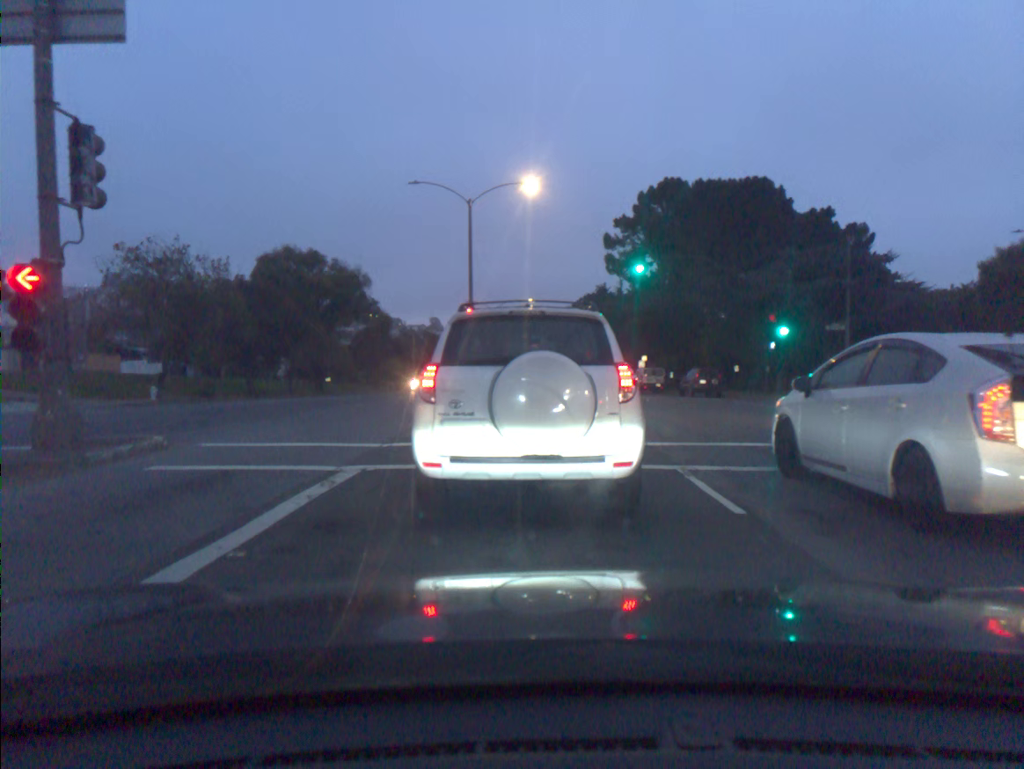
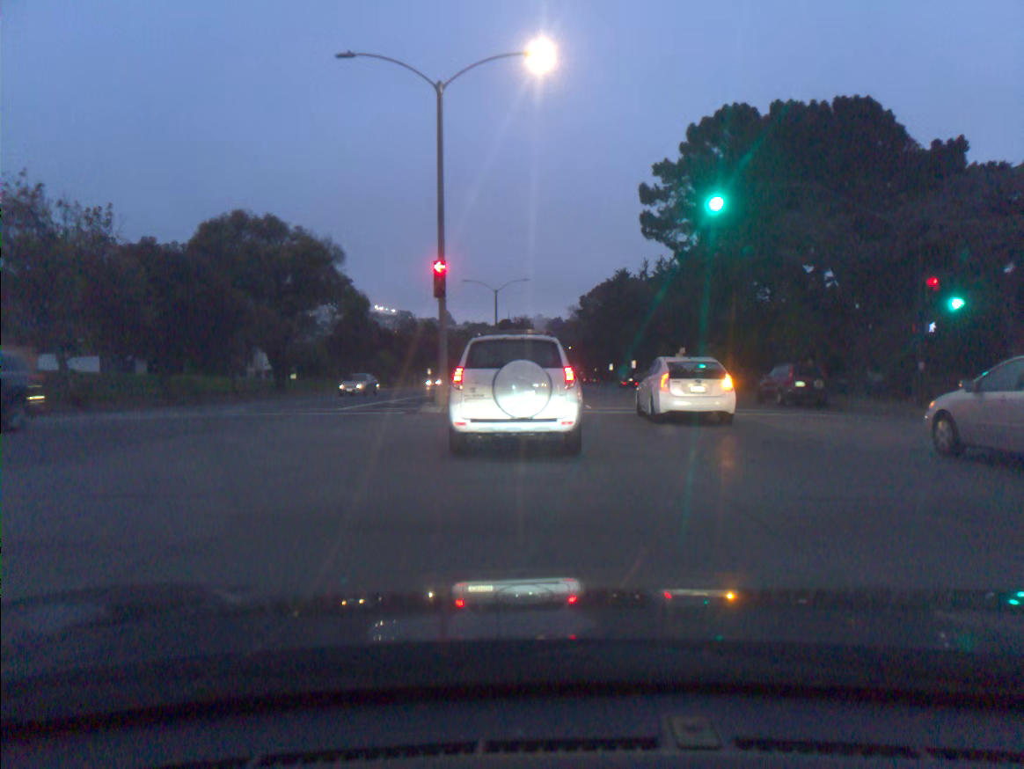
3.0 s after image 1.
(+0.1, +14.6) m; 0°
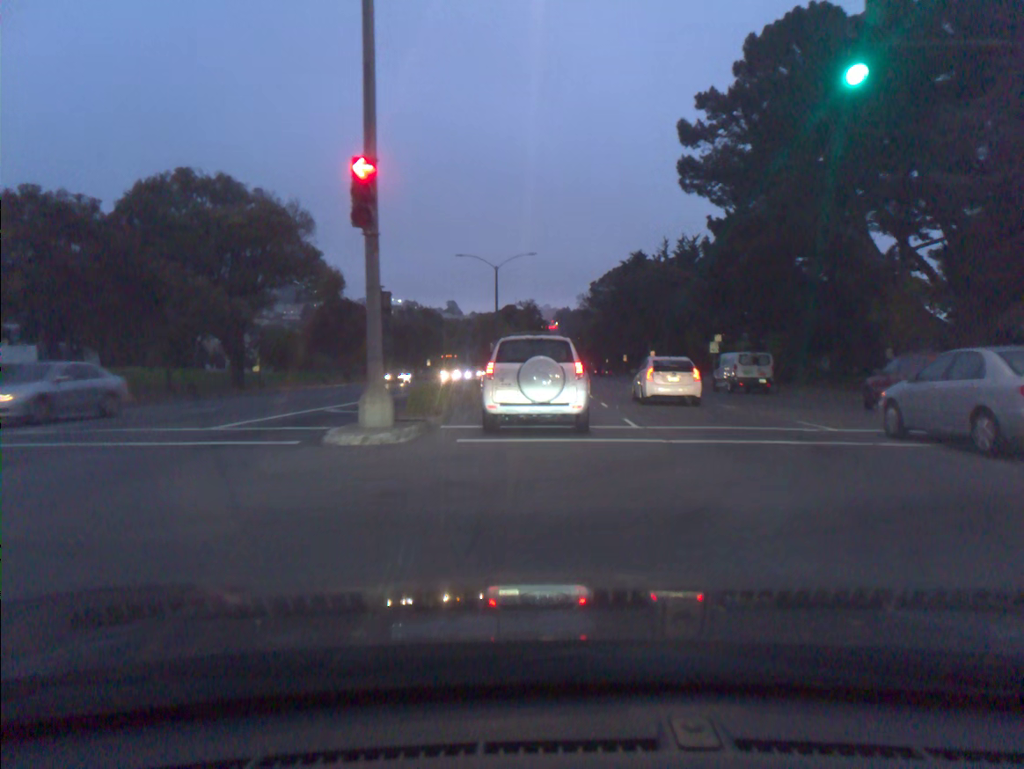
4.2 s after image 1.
(-0.1, +10.1) m; -1°
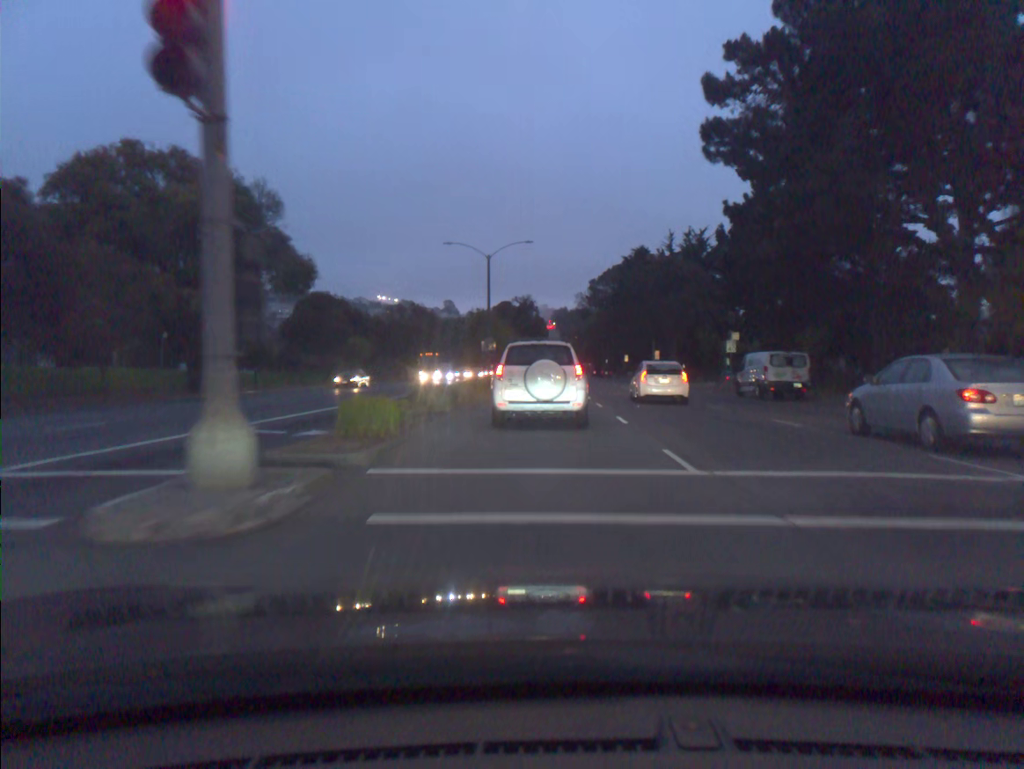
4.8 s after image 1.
(0.0, +5.8) m; 0°
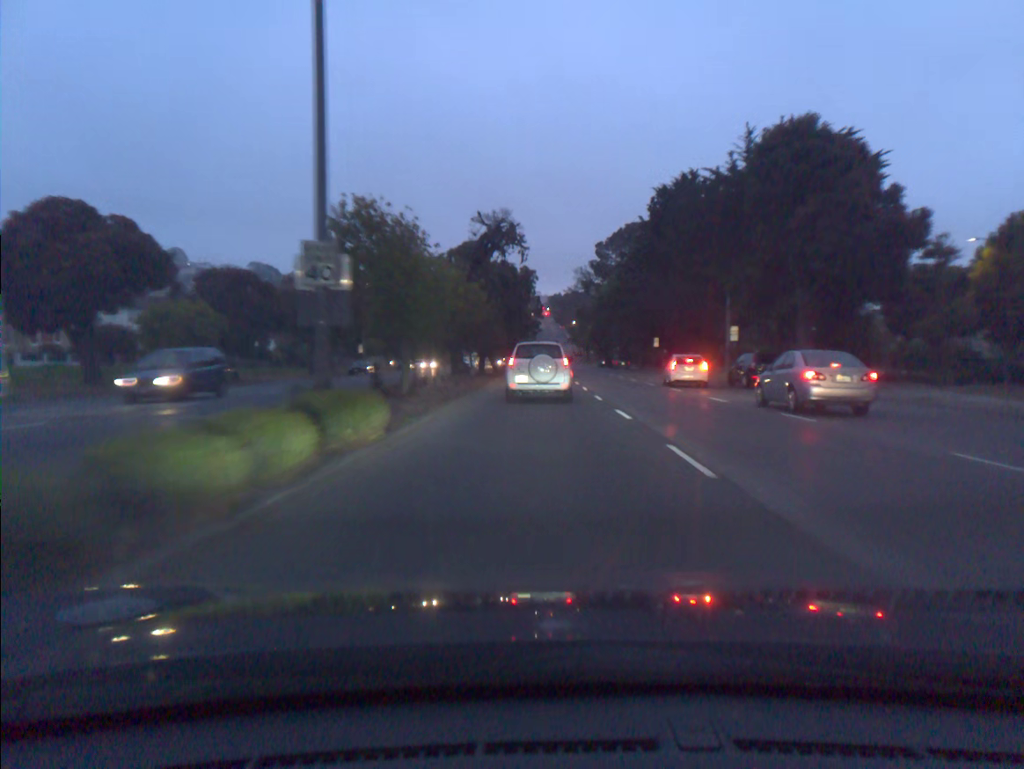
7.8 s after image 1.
(+0.2, +37.3) m; +1°
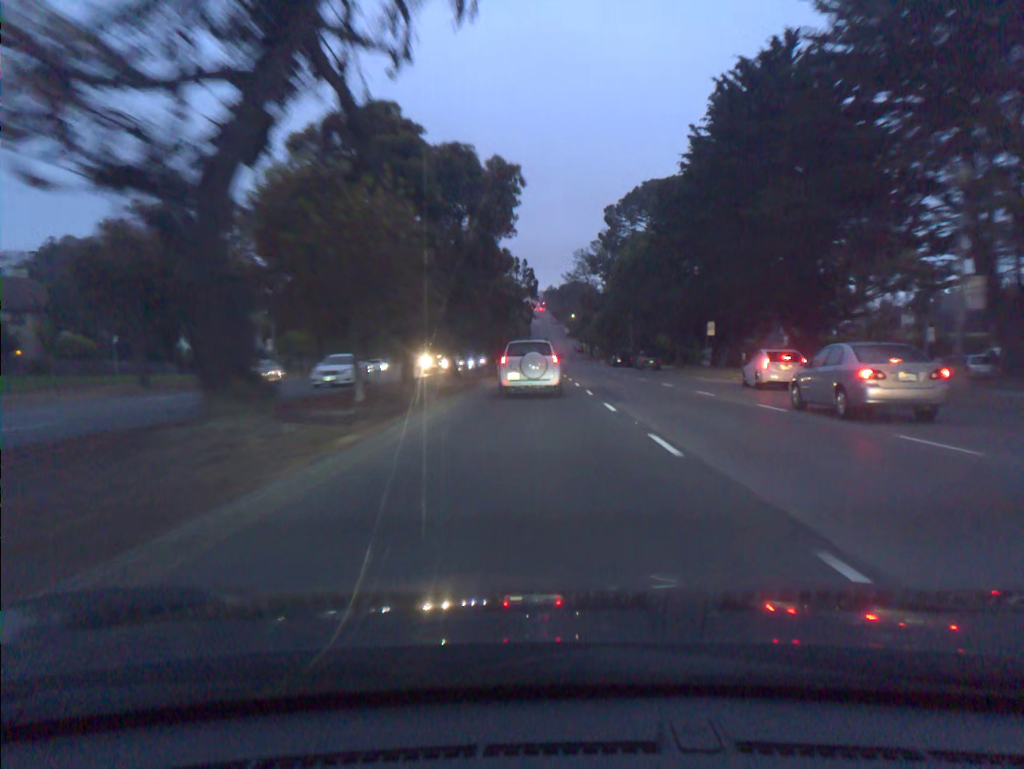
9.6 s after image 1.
(+0.1, +28.2) m; 0°
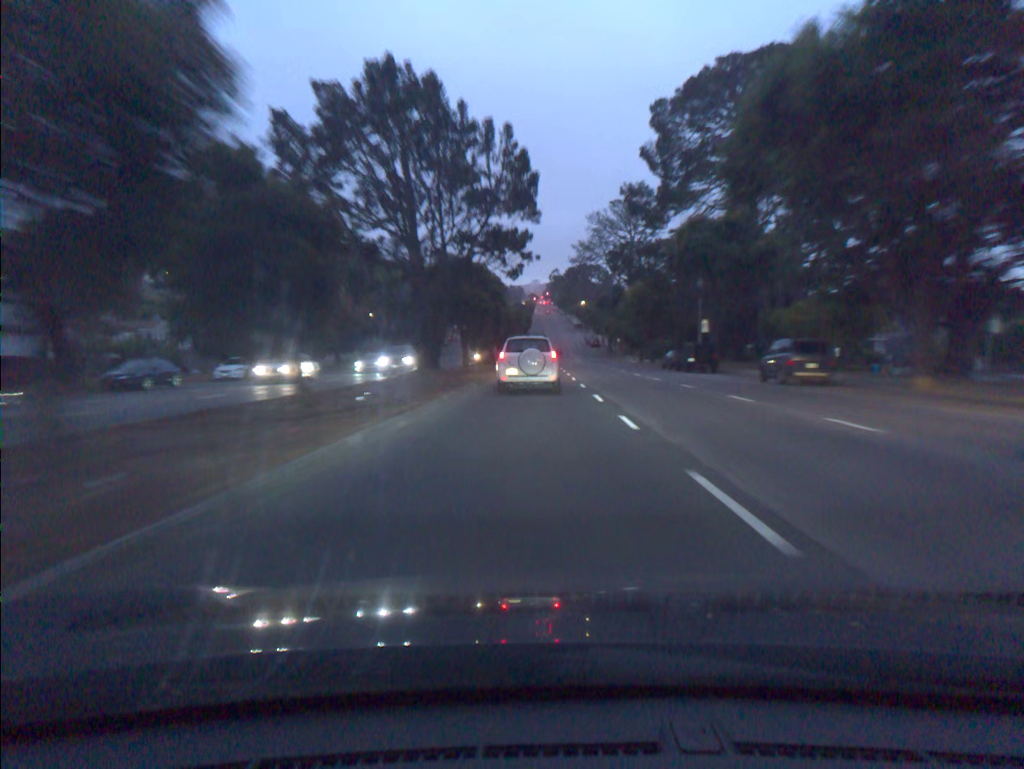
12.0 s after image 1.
(-0.2, +41.2) m; 0°
